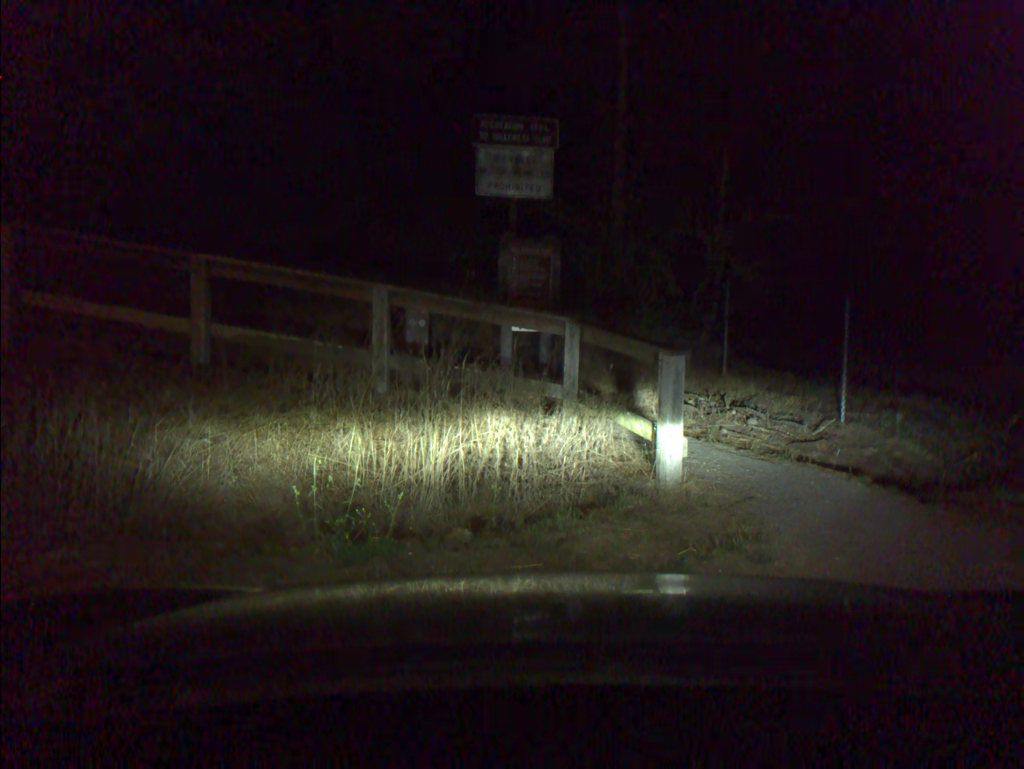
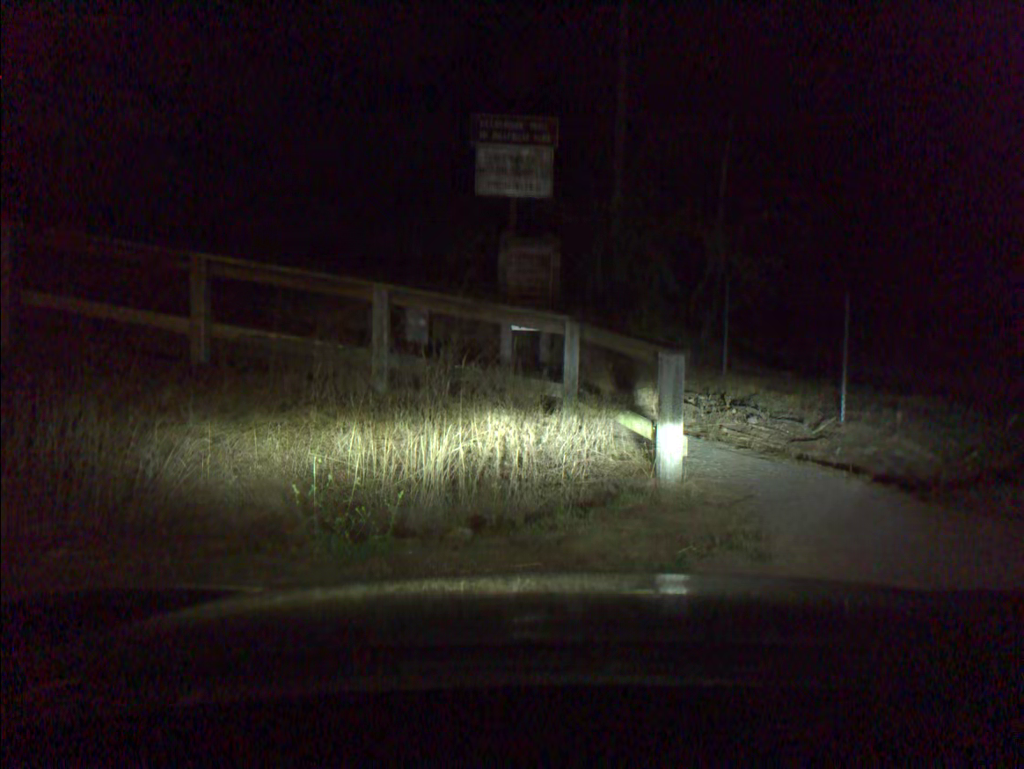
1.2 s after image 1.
(0.0, 0.0) m; 0°
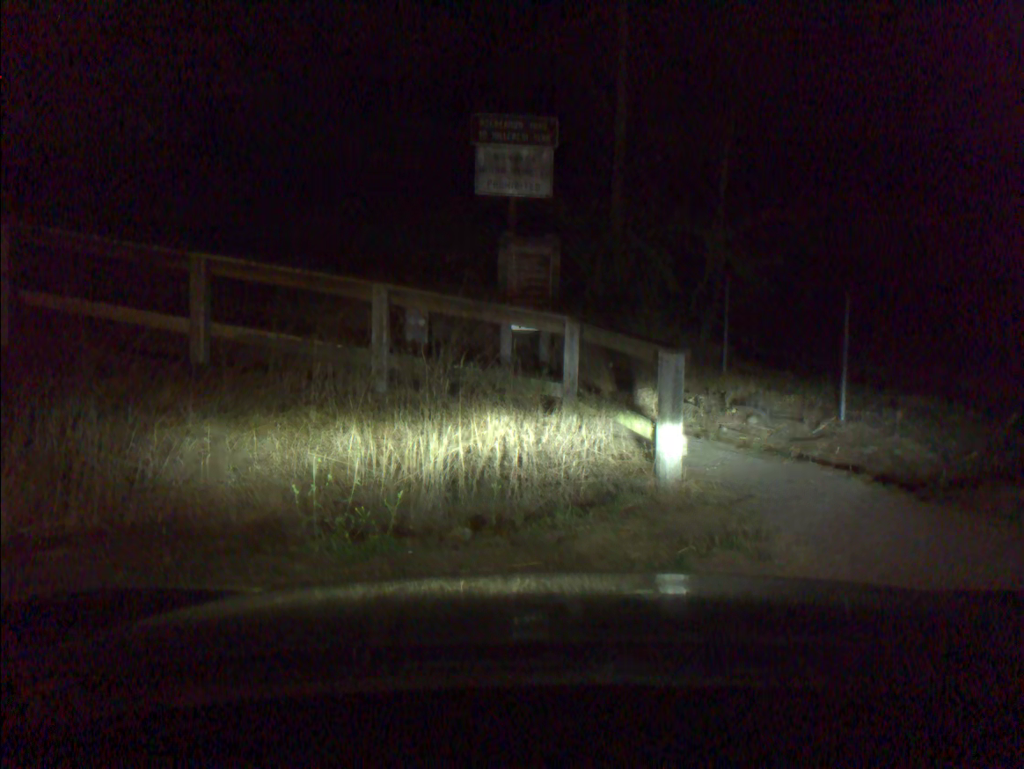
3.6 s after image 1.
(0.0, 0.0) m; 0°
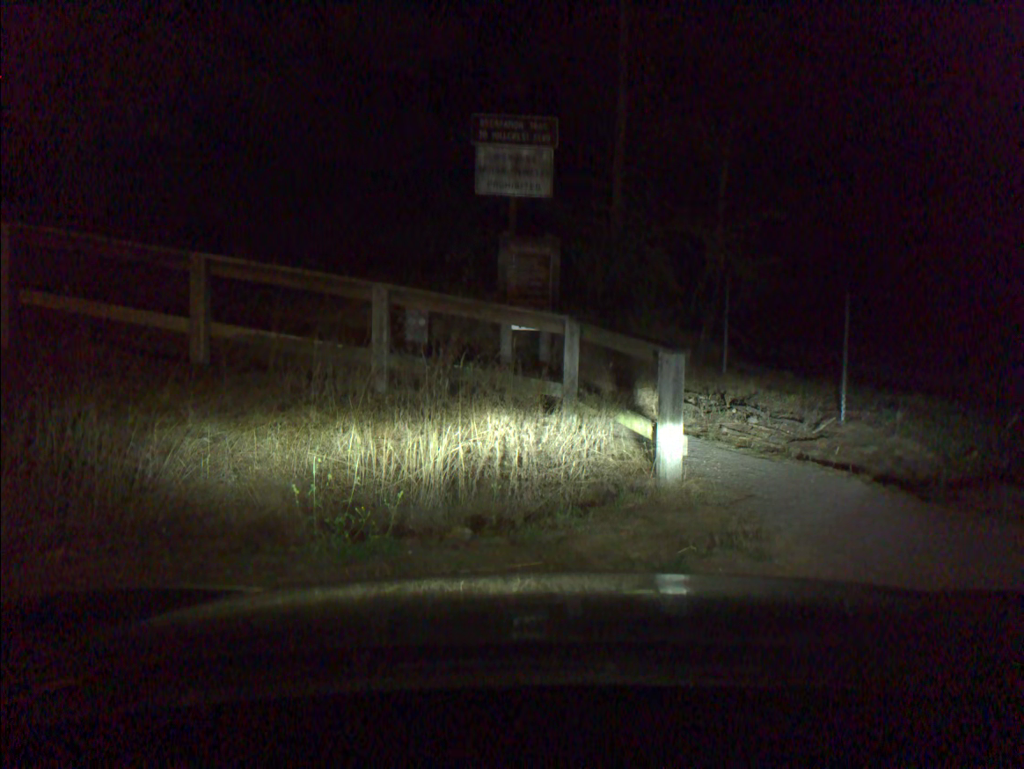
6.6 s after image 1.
(0.0, 0.0) m; 0°
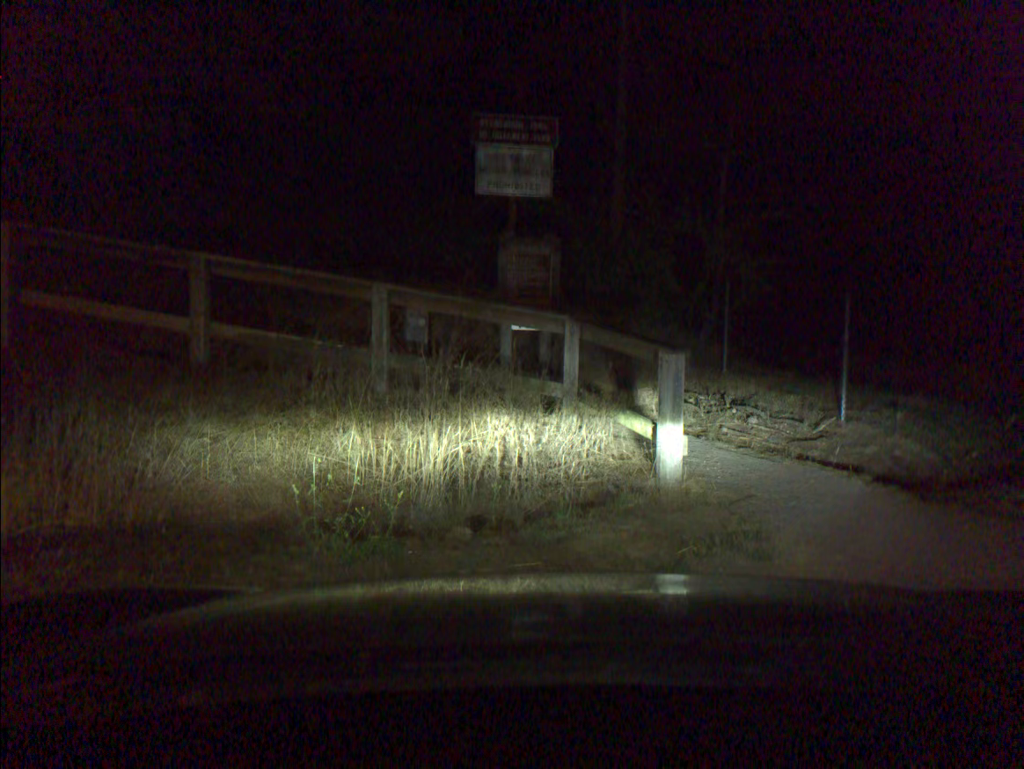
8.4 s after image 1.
(0.0, 0.0) m; 0°
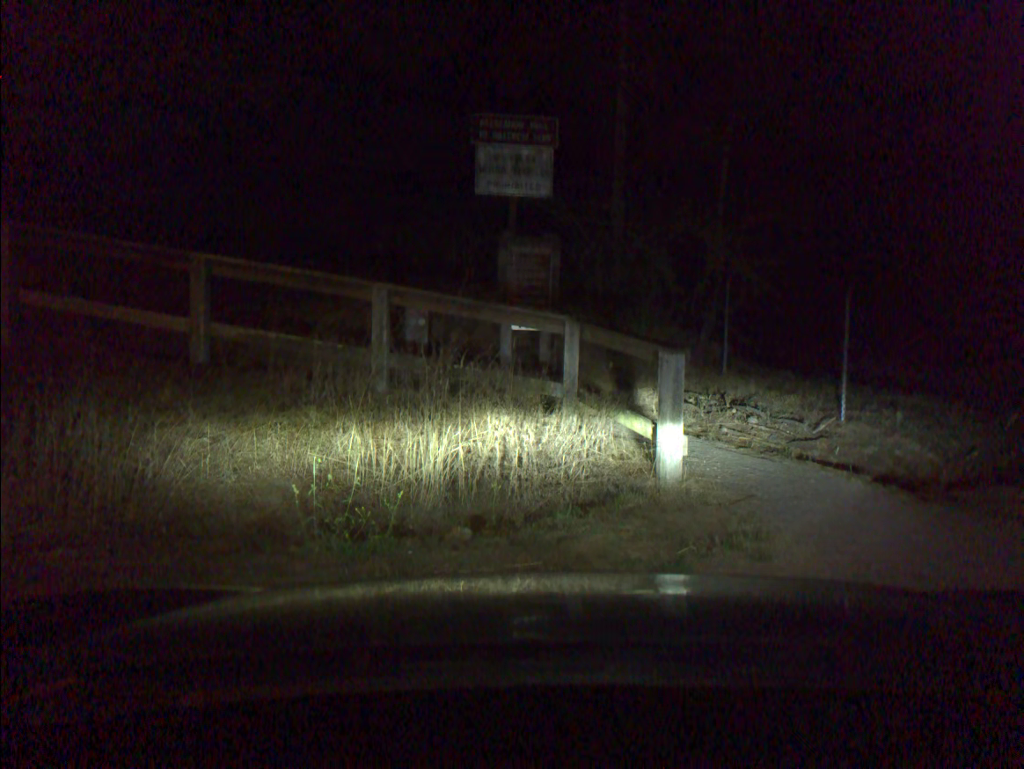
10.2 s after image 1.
(0.0, 0.0) m; 0°
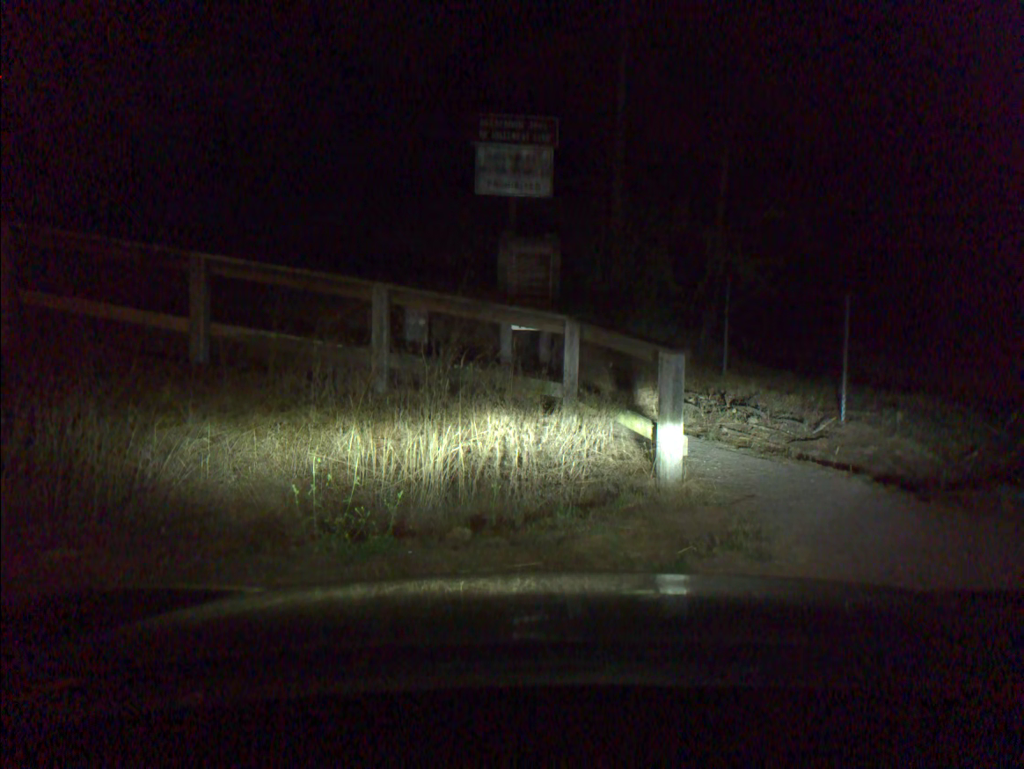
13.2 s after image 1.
(0.0, 0.0) m; 0°
